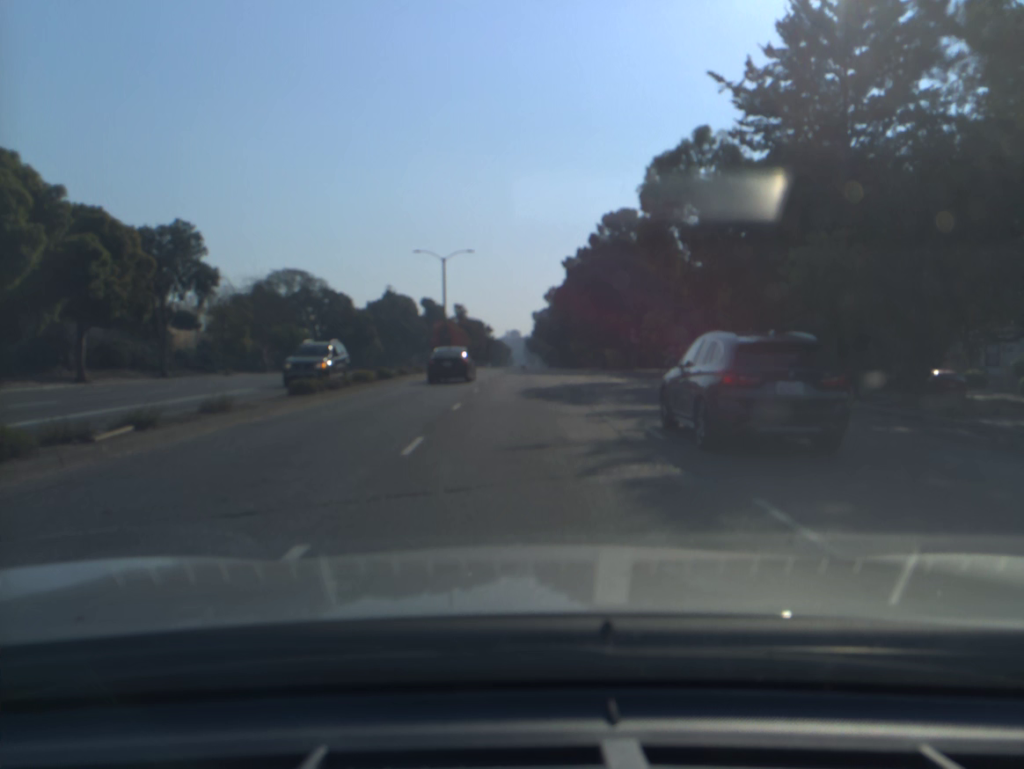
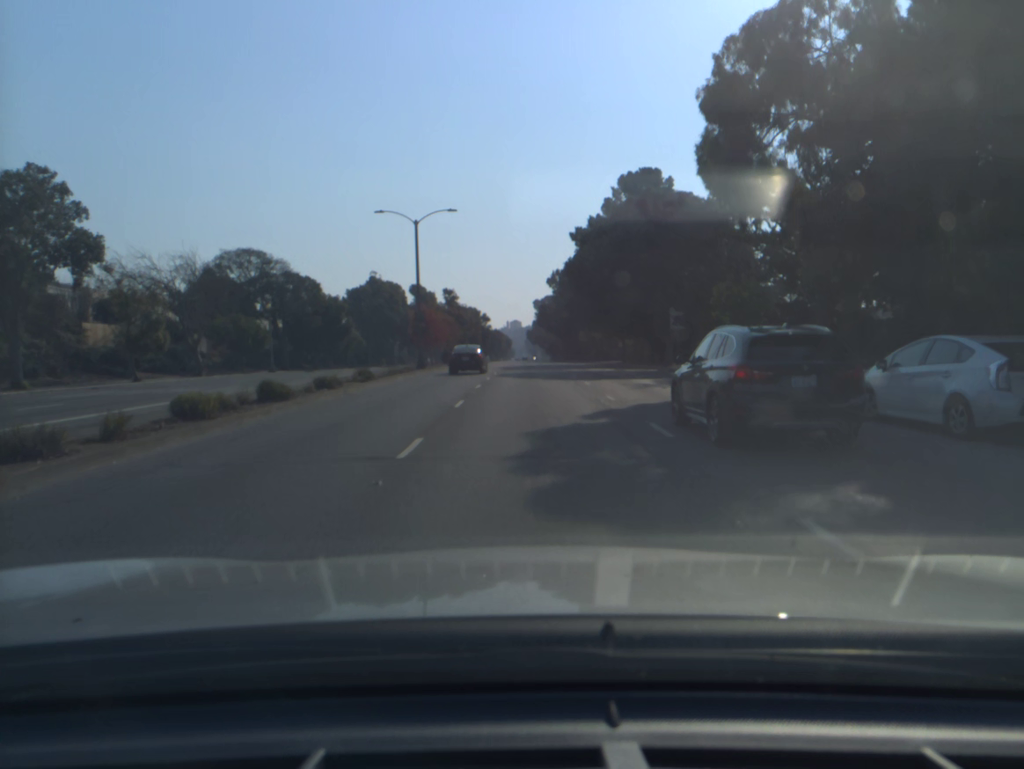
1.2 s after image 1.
(0.0, +14.6) m; 0°
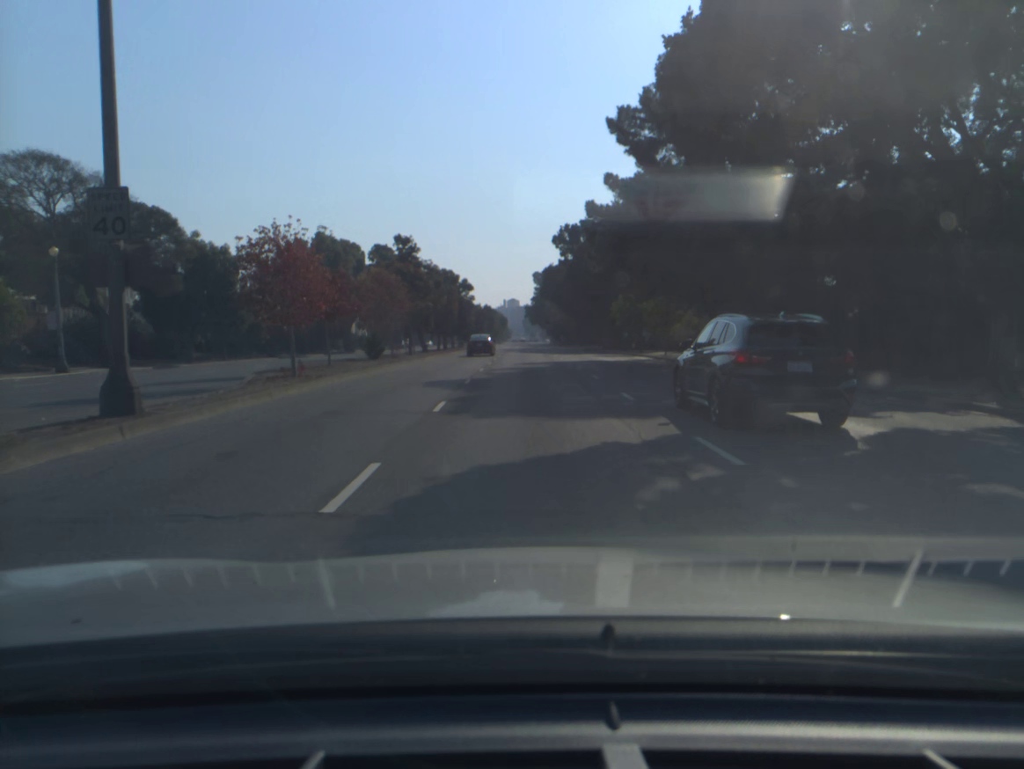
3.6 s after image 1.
(-0.1, +32.7) m; 0°
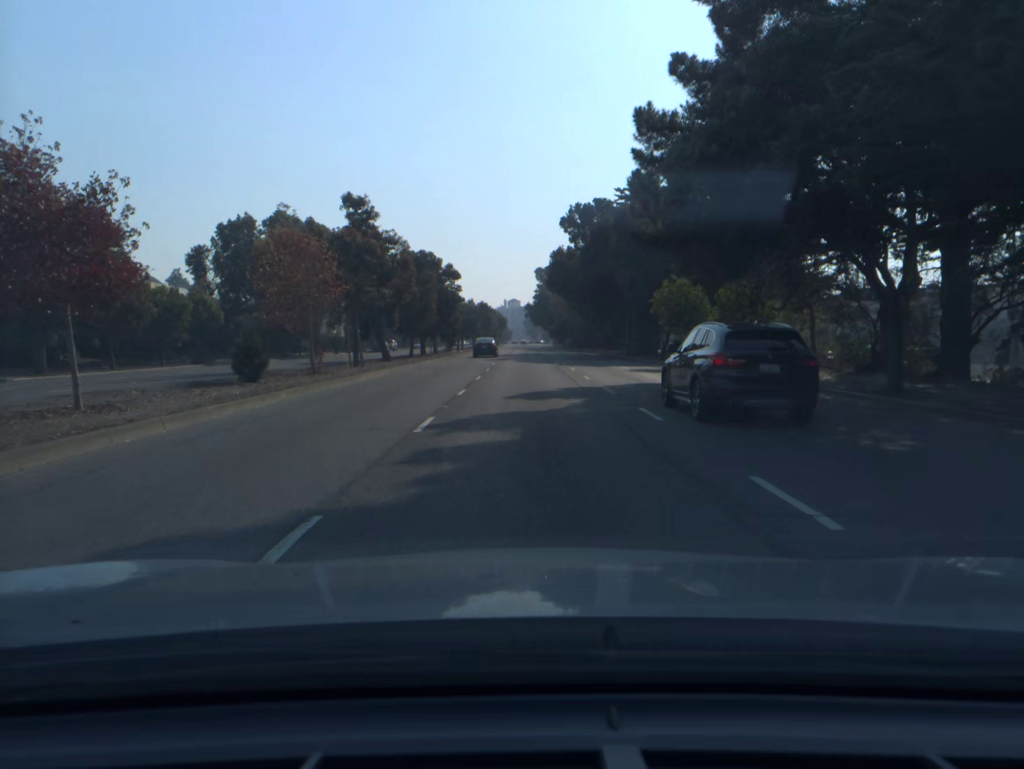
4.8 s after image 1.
(0.0, +17.2) m; 0°
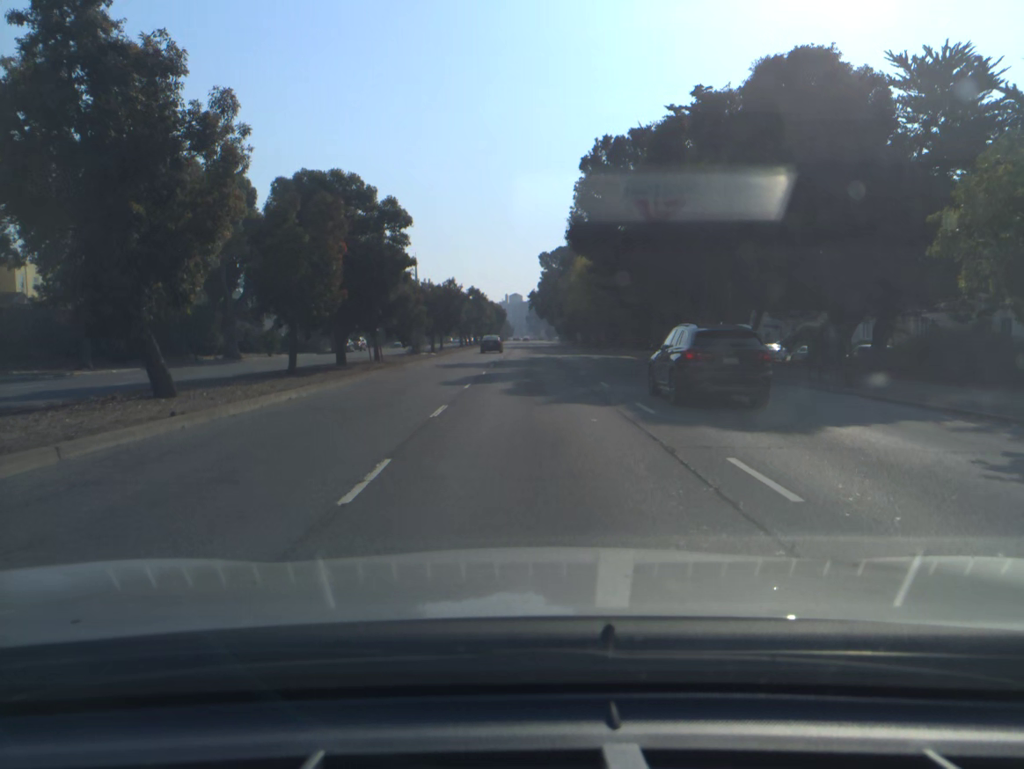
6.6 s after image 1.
(0.0, +27.0) m; 0°
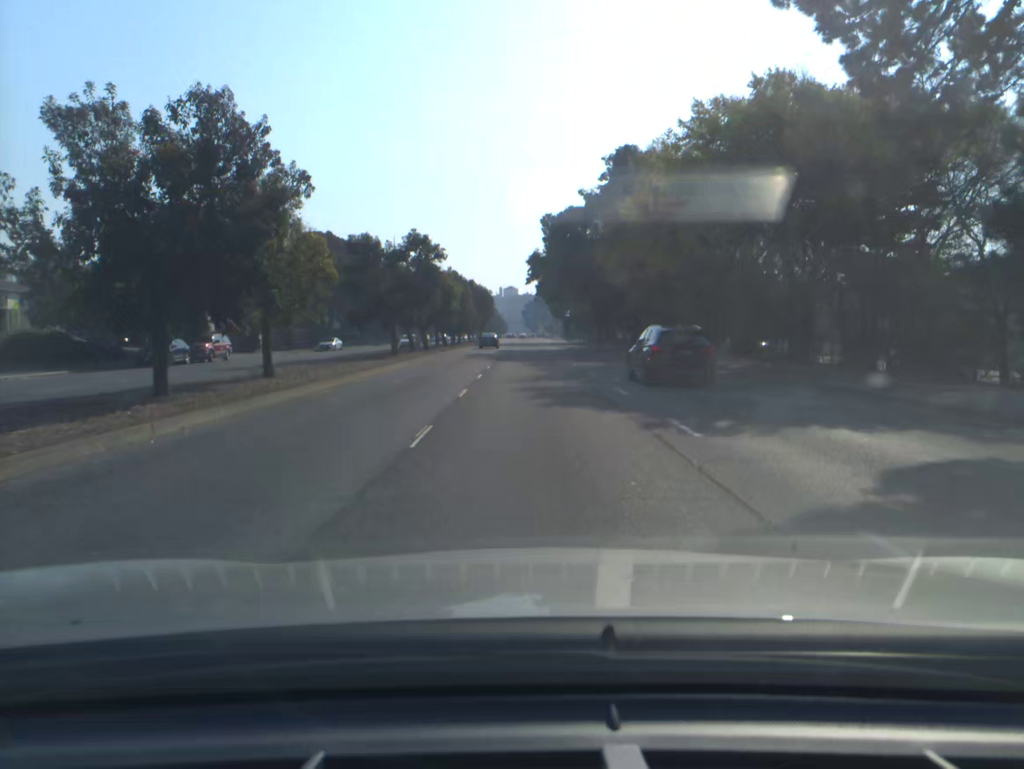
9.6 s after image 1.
(+0.1, +46.7) m; 0°
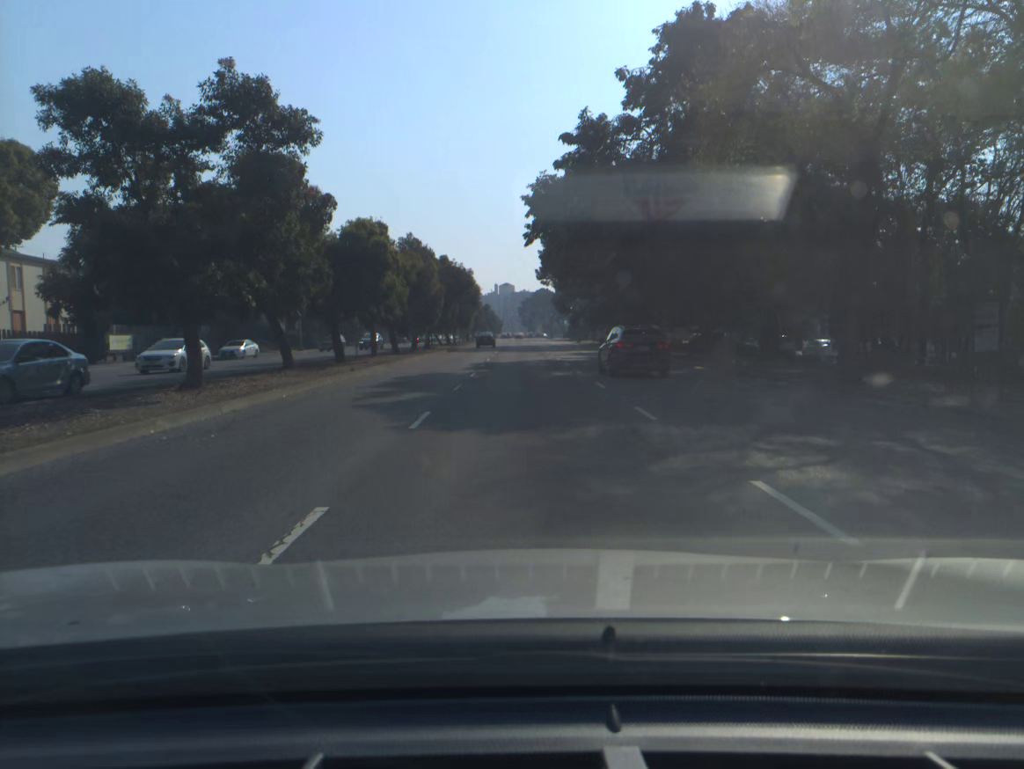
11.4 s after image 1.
(+0.1, +27.3) m; 0°
